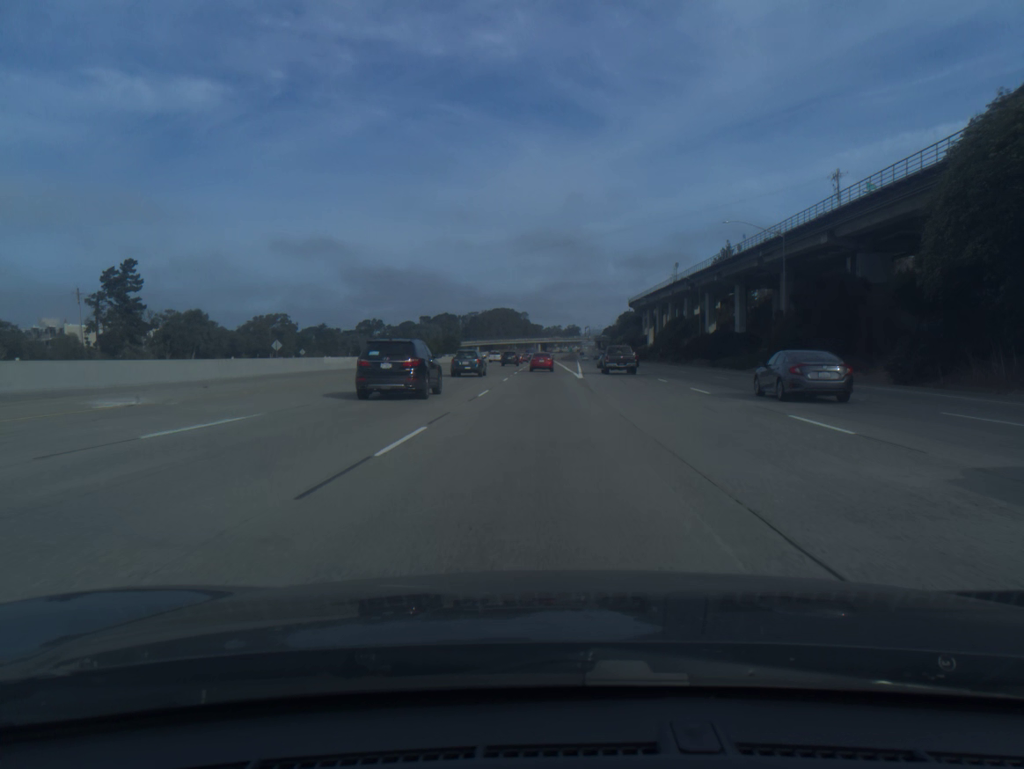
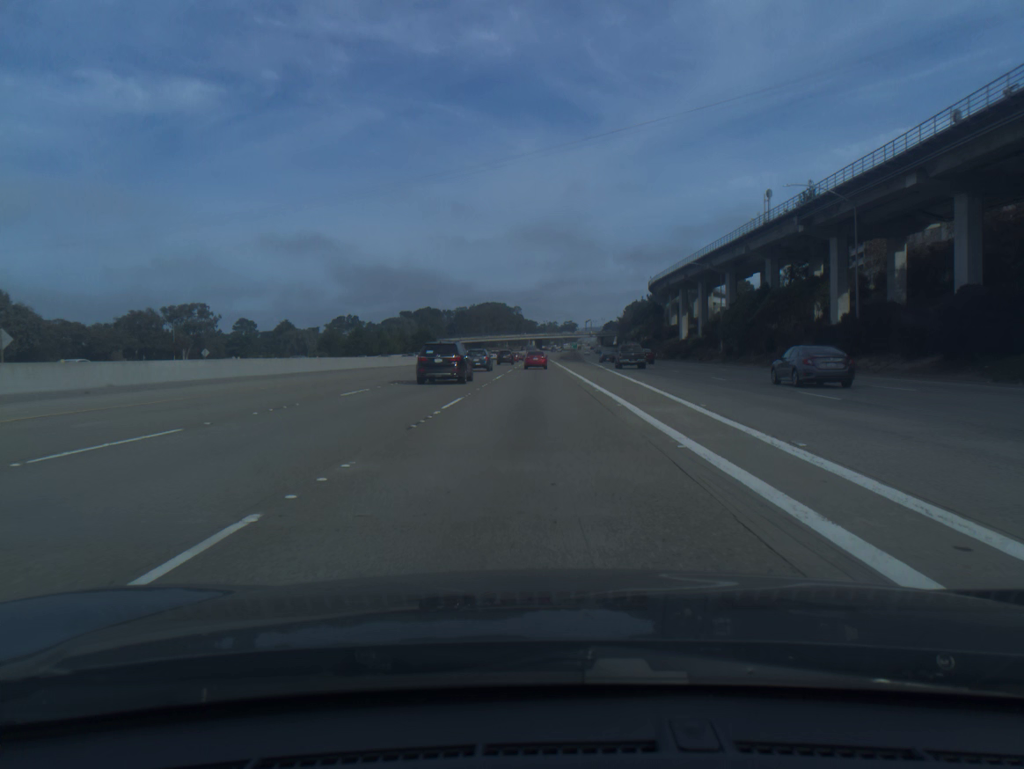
(+0.4, +60.9) m; 0°
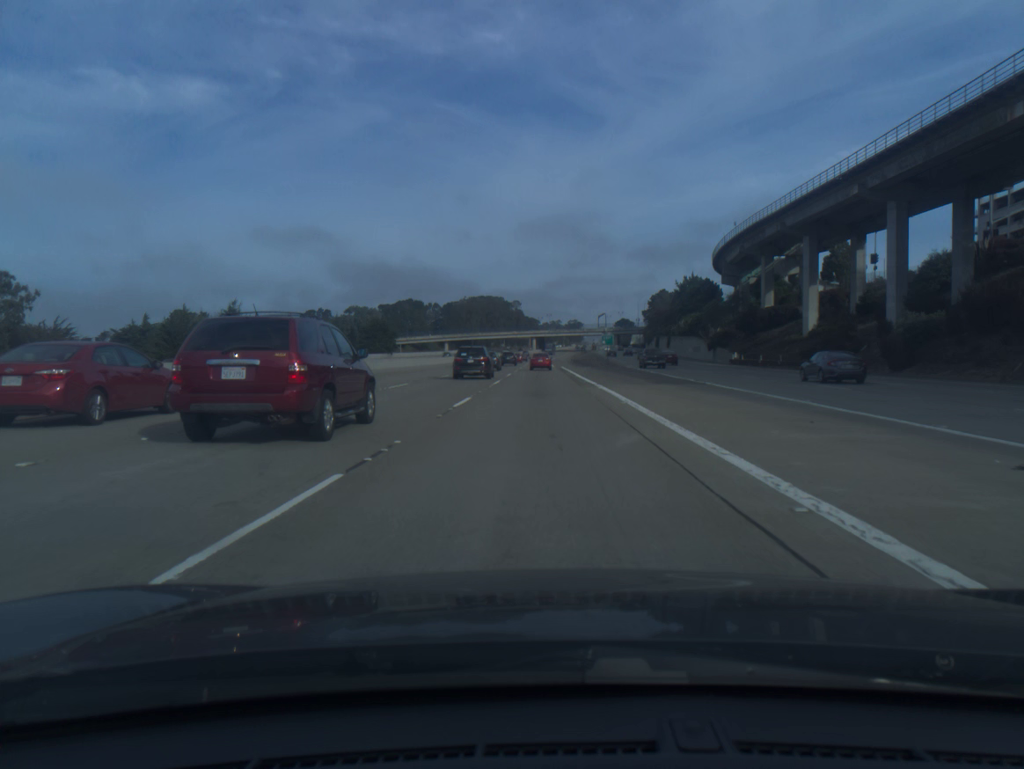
(-0.3, +77.3) m; 0°
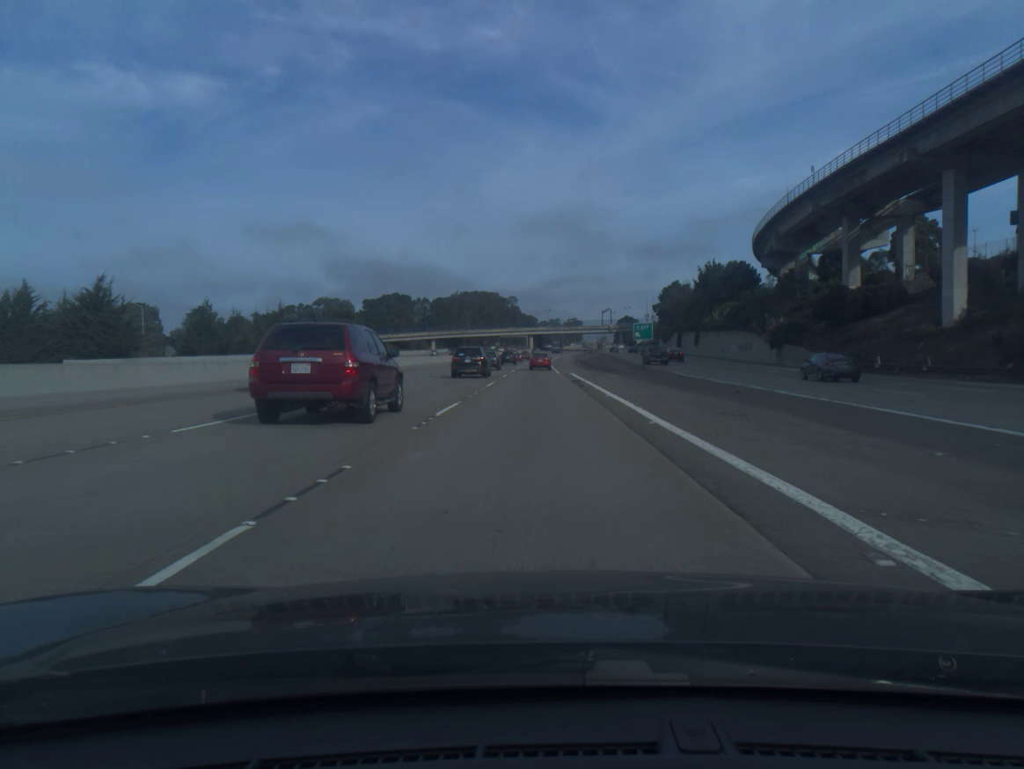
(0.0, +31.5) m; 0°
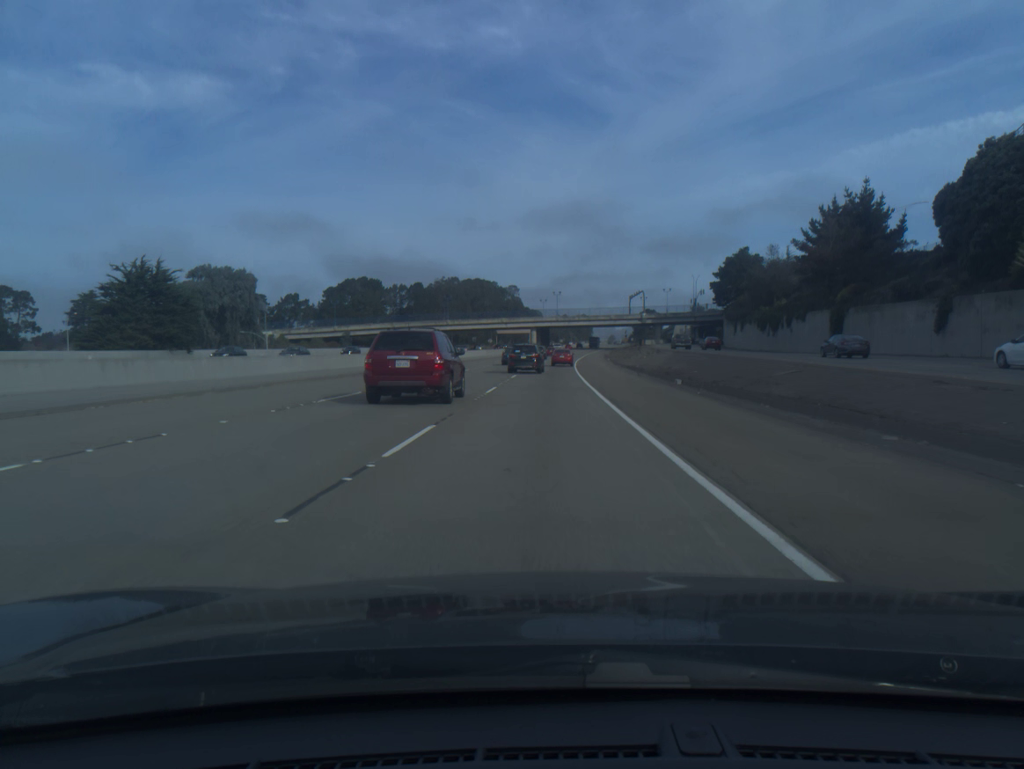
(-0.3, +79.8) m; 0°
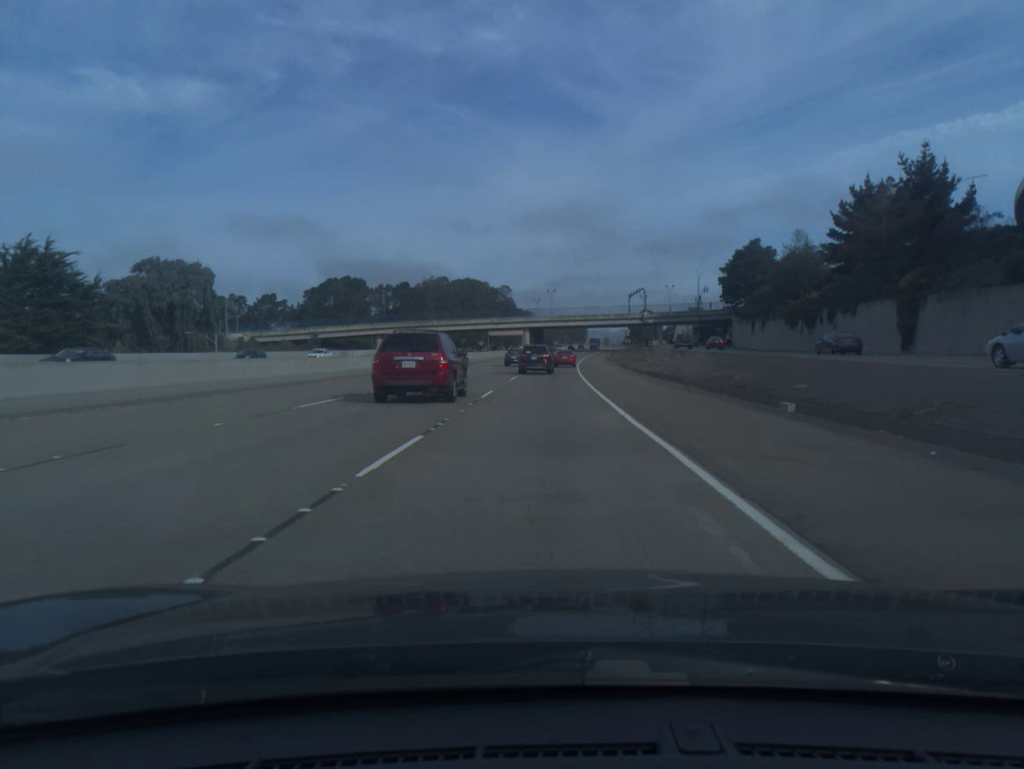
(+0.1, +16.1) m; 0°
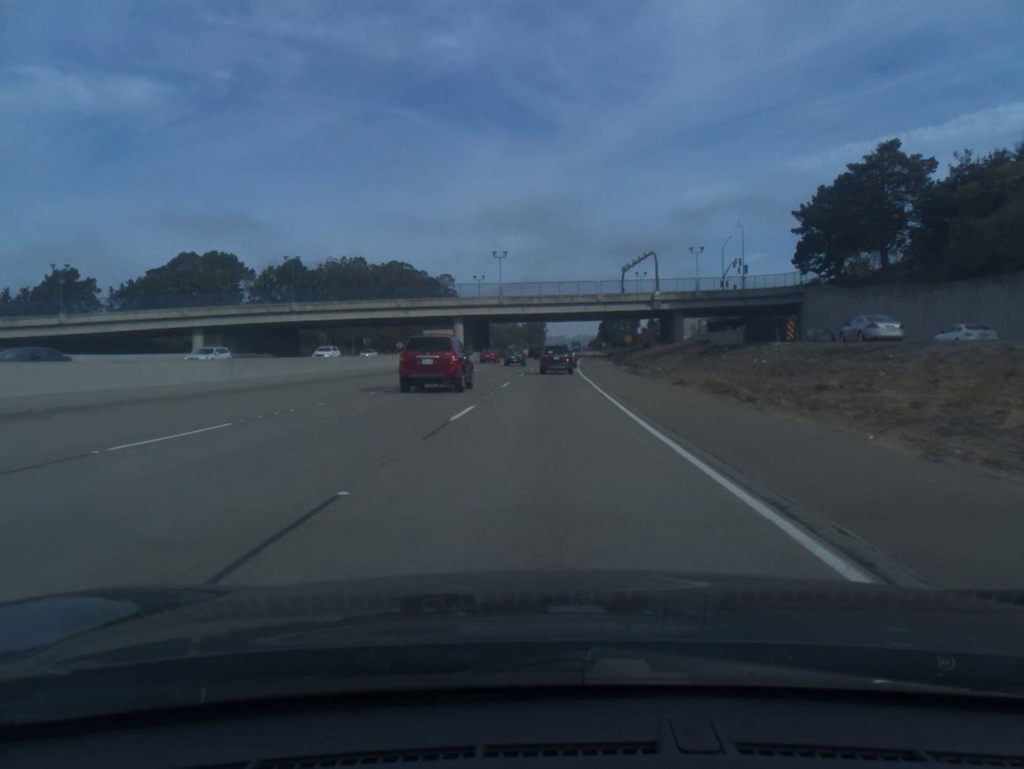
(+2.0, +79.8) m; +3°
